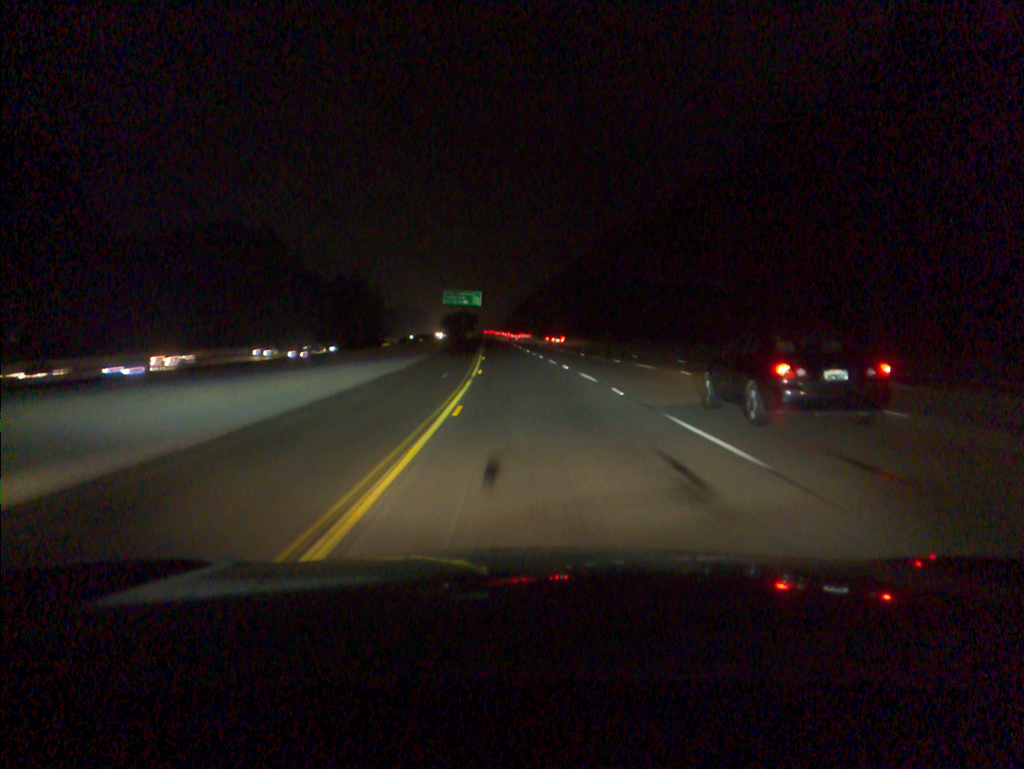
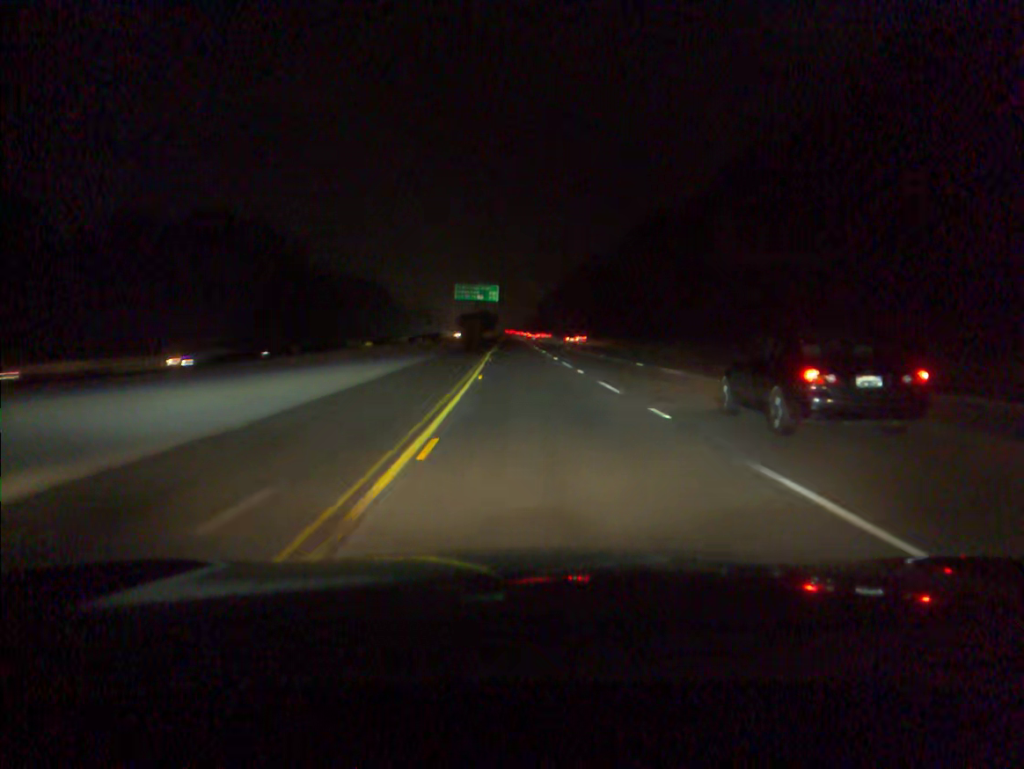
(-0.2, +19.1) m; -1°
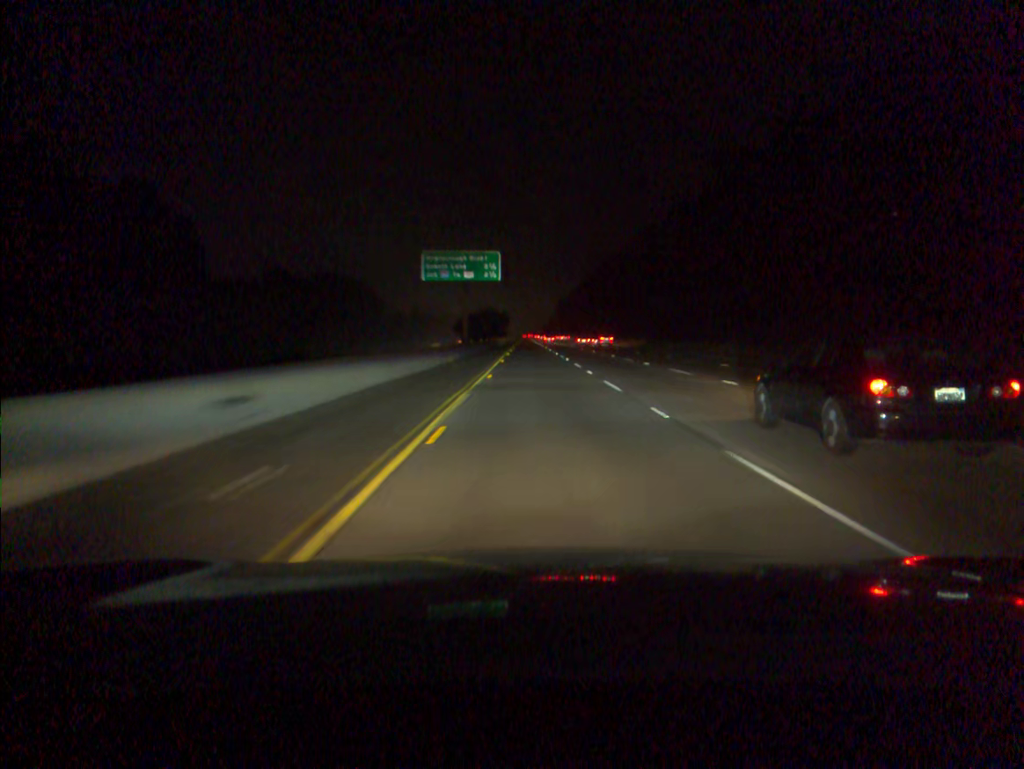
(-1.0, +57.3) m; -1°
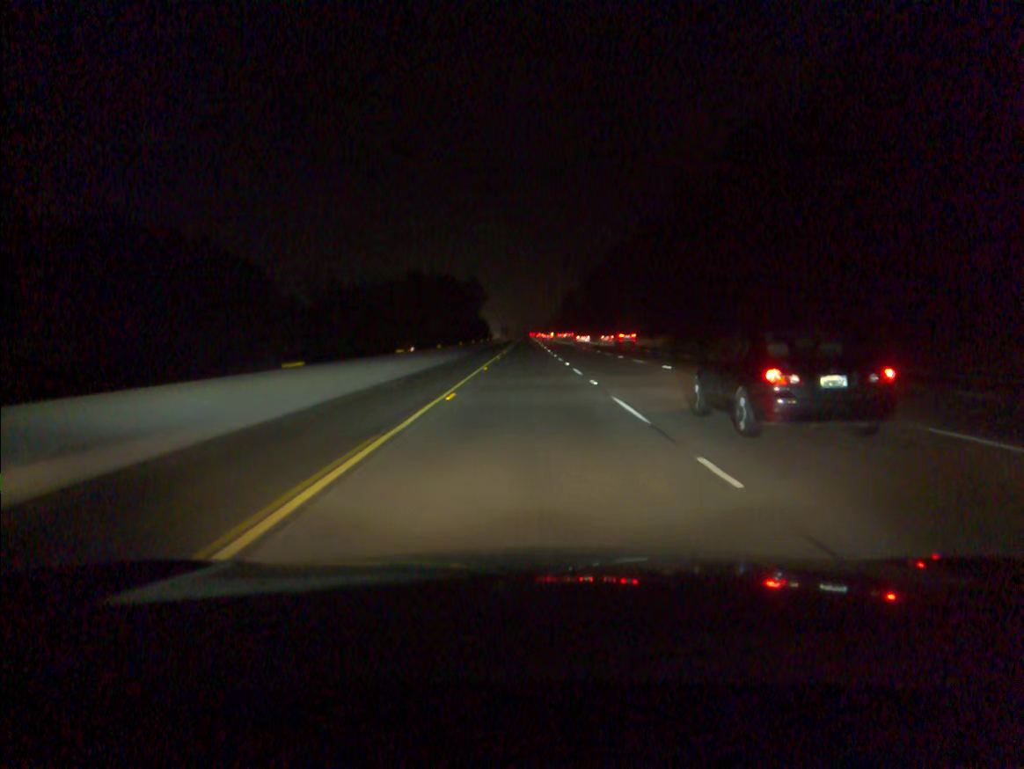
(+0.2, +95.2) m; 0°
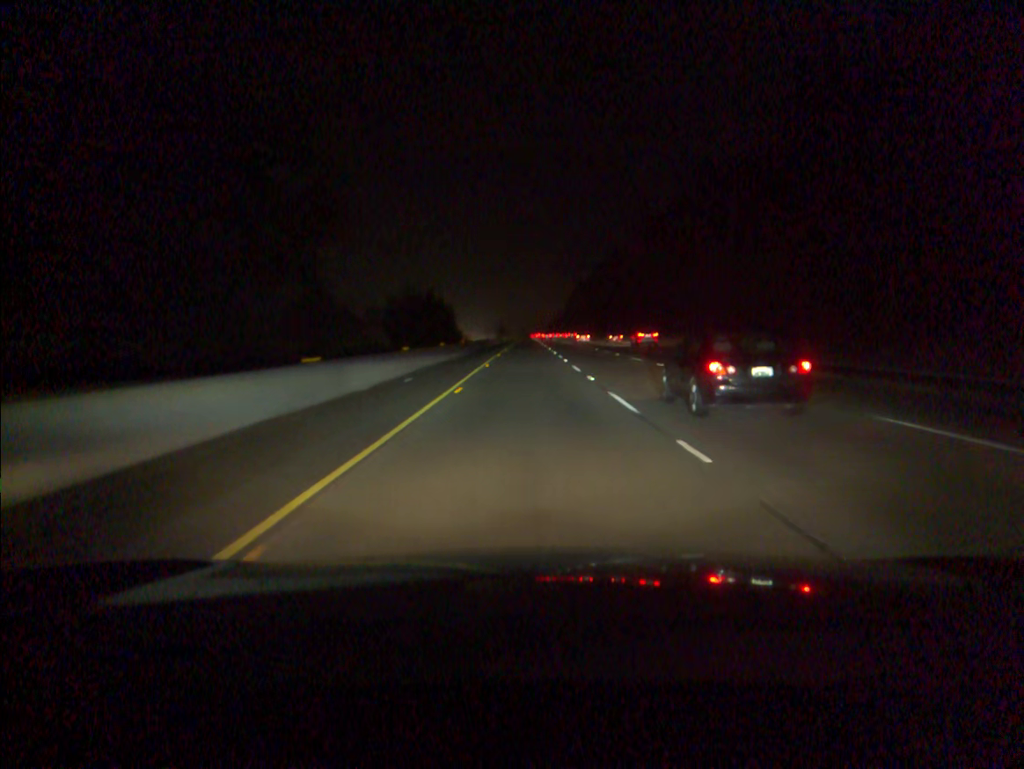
(-0.1, +57.0) m; 0°
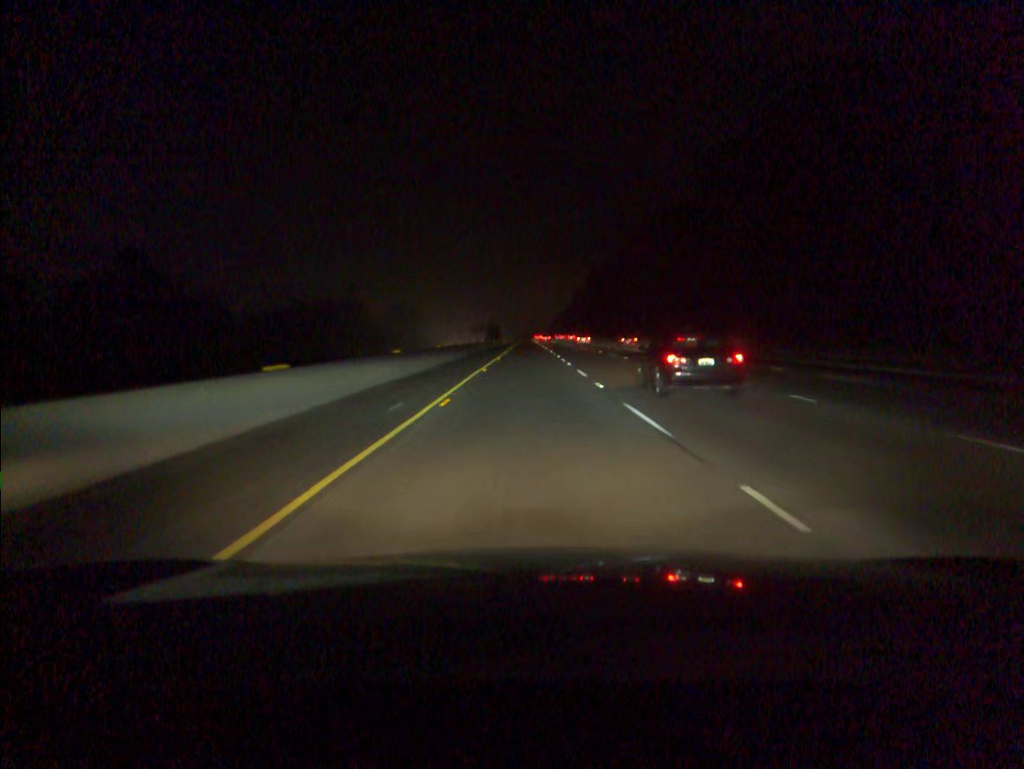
(0.0, +75.8) m; 0°
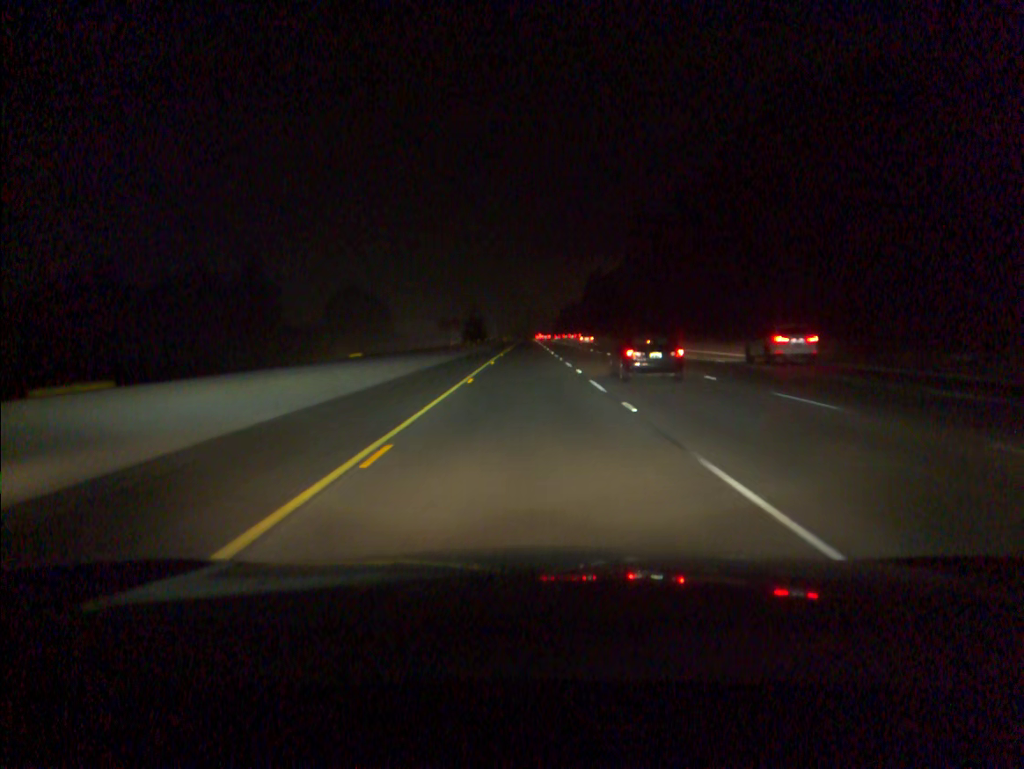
(+0.1, +94.6) m; 0°
